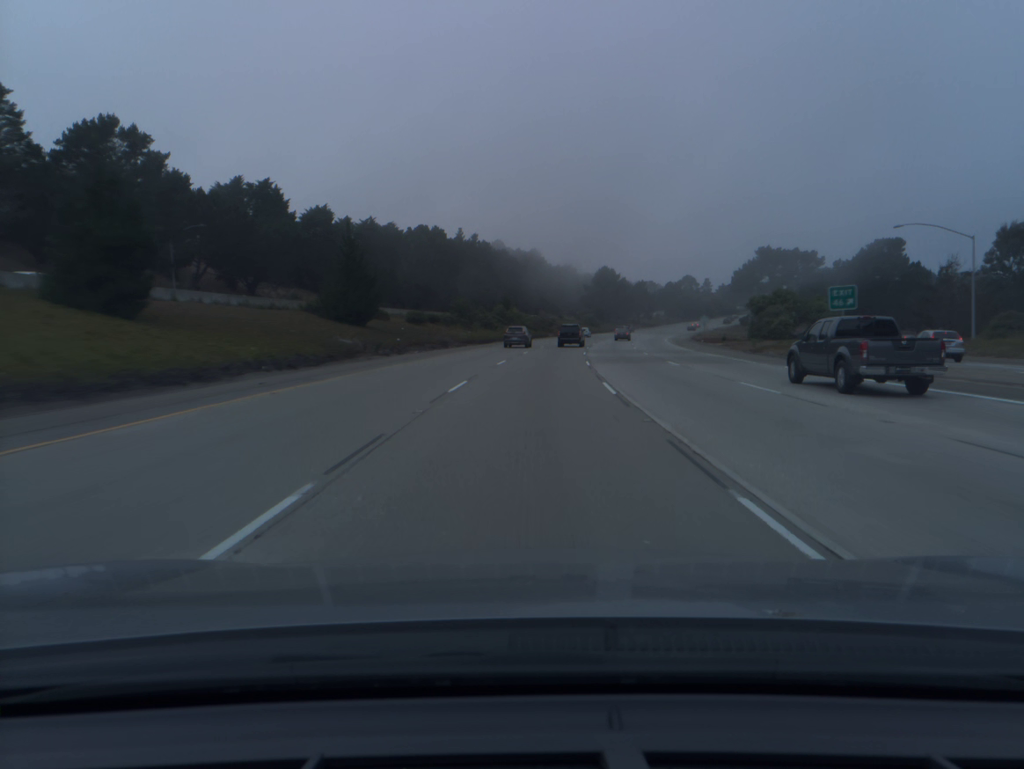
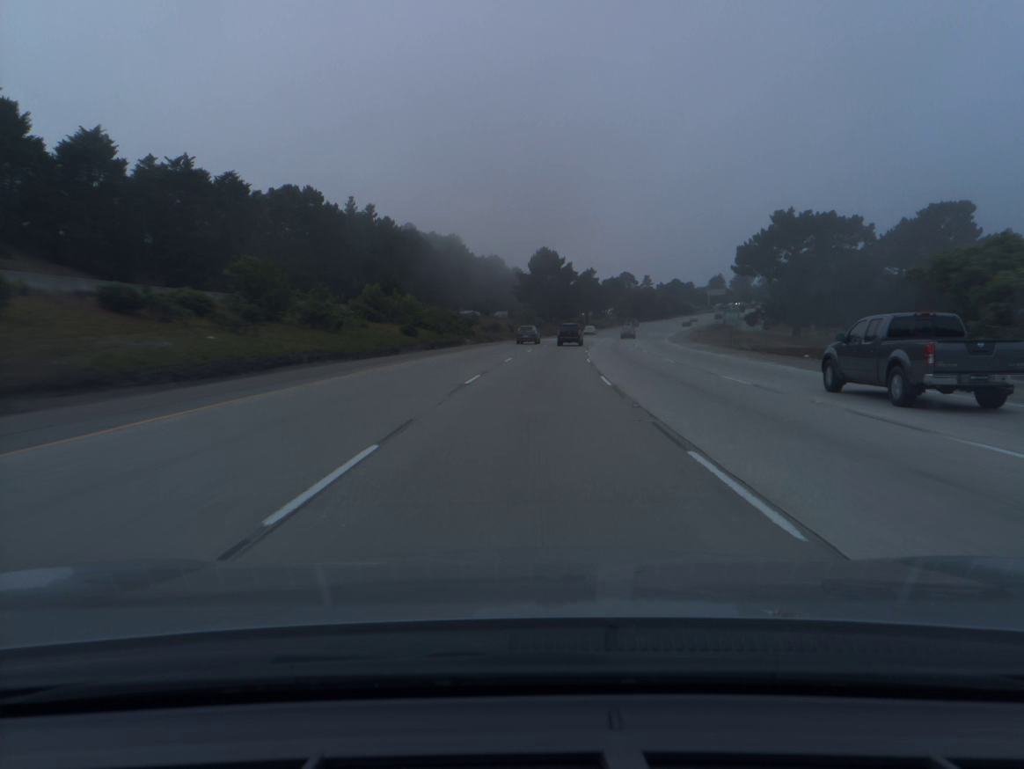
(+2.6, +55.8) m; +5°
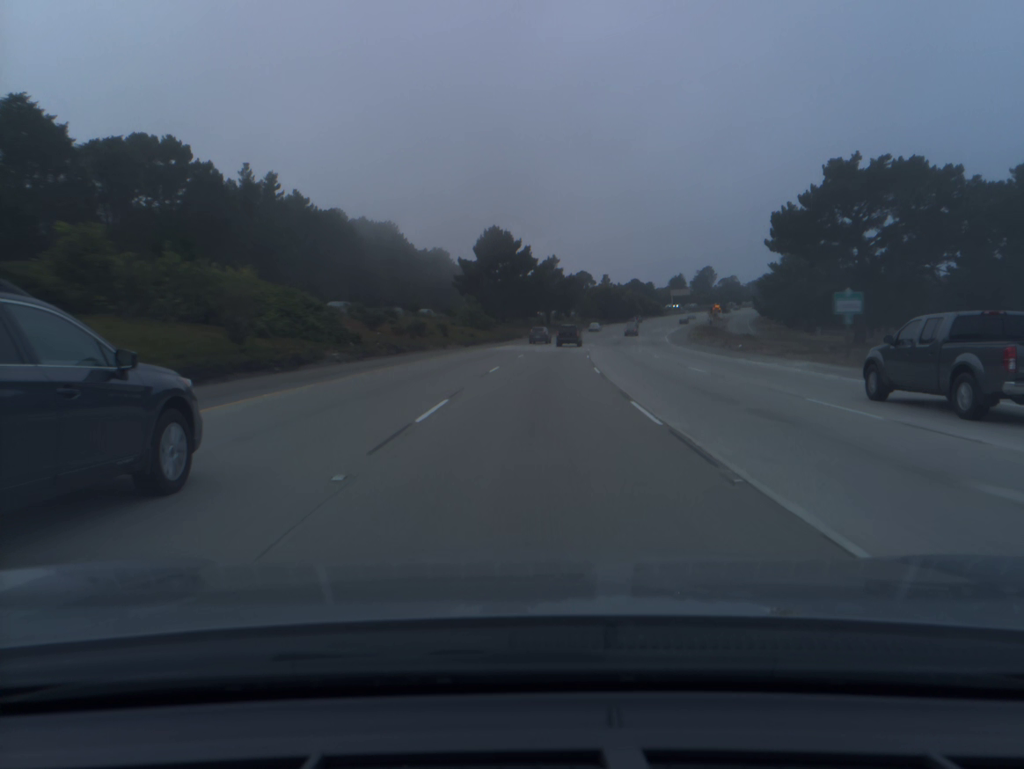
(+1.1, +37.3) m; +3°
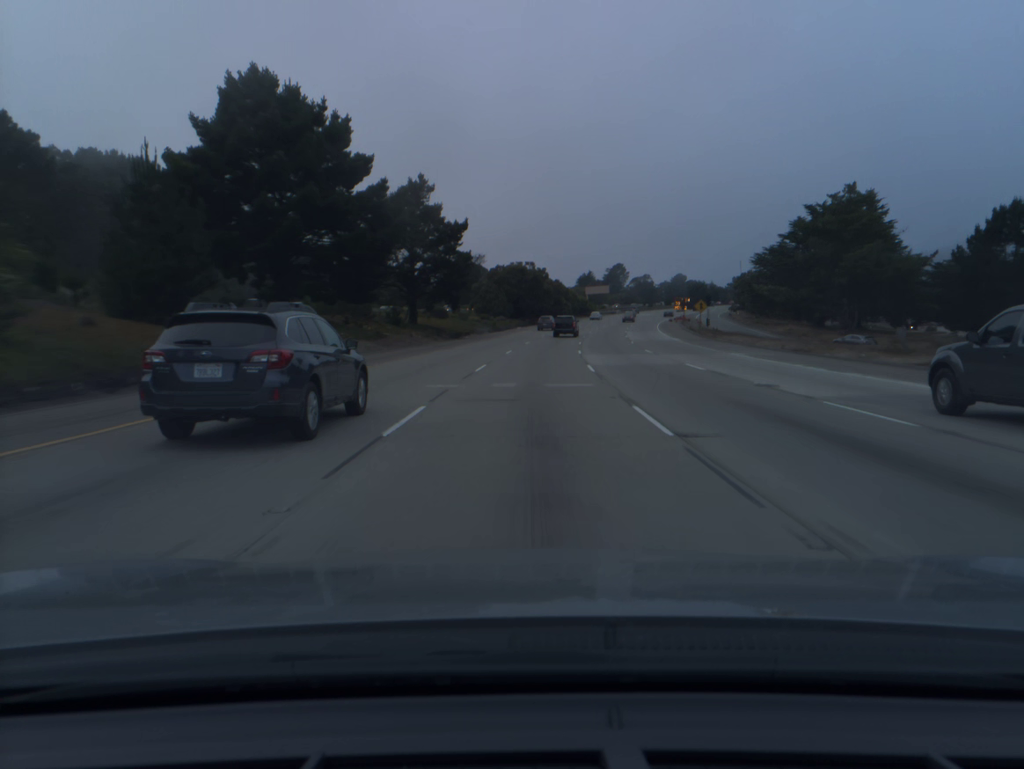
(+4.9, +74.5) m; +8°
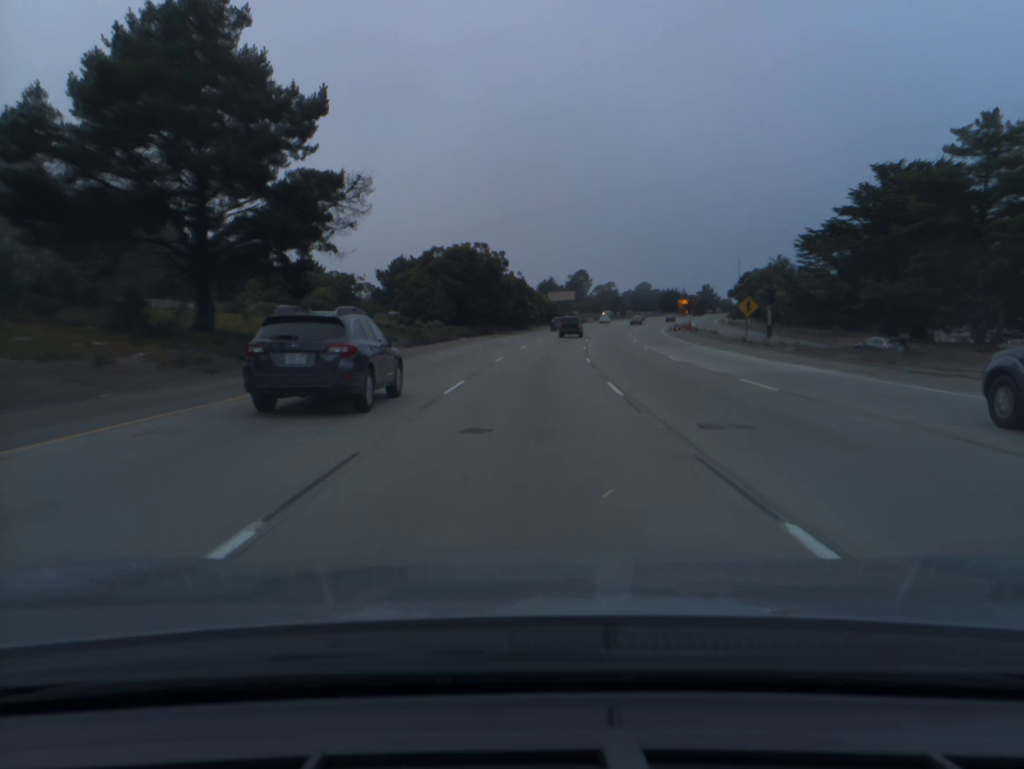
(+0.9, +37.4) m; +3°
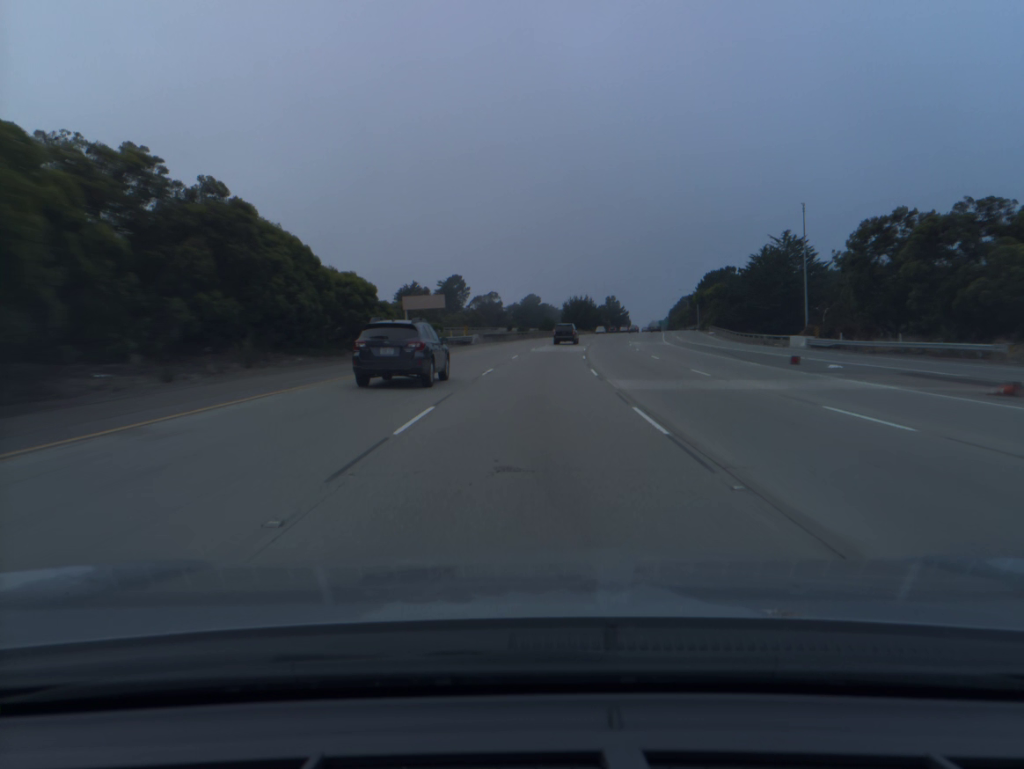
(+7.3, +92.9) m; +9°
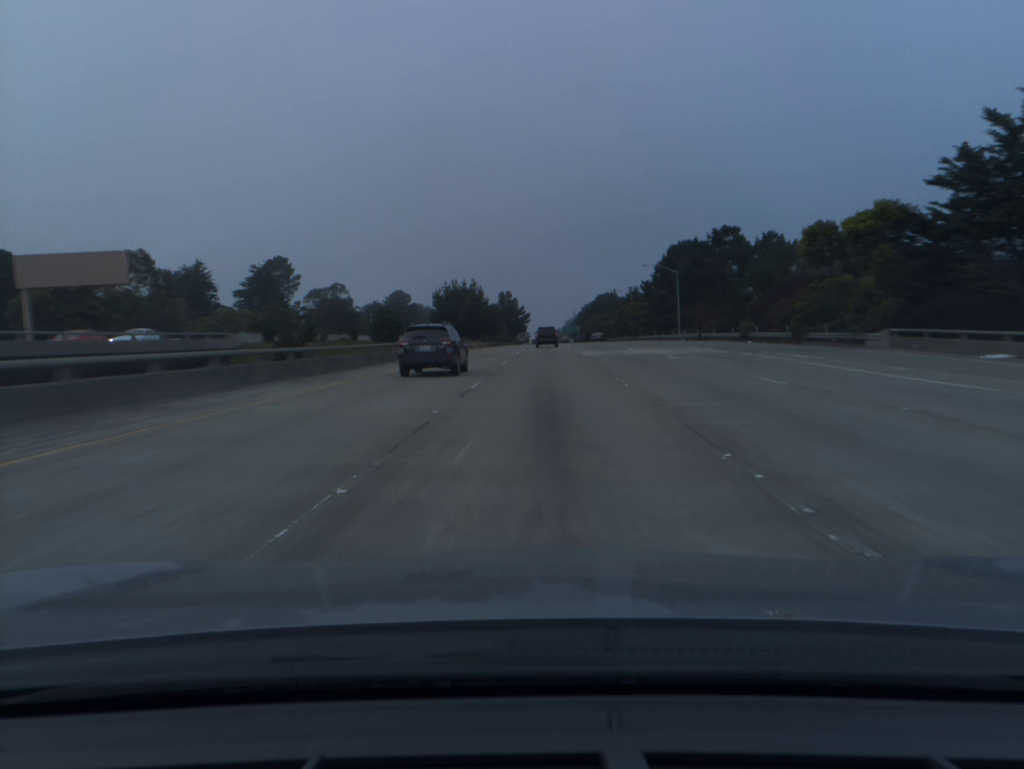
(+6.9, +93.4) m; +8°
